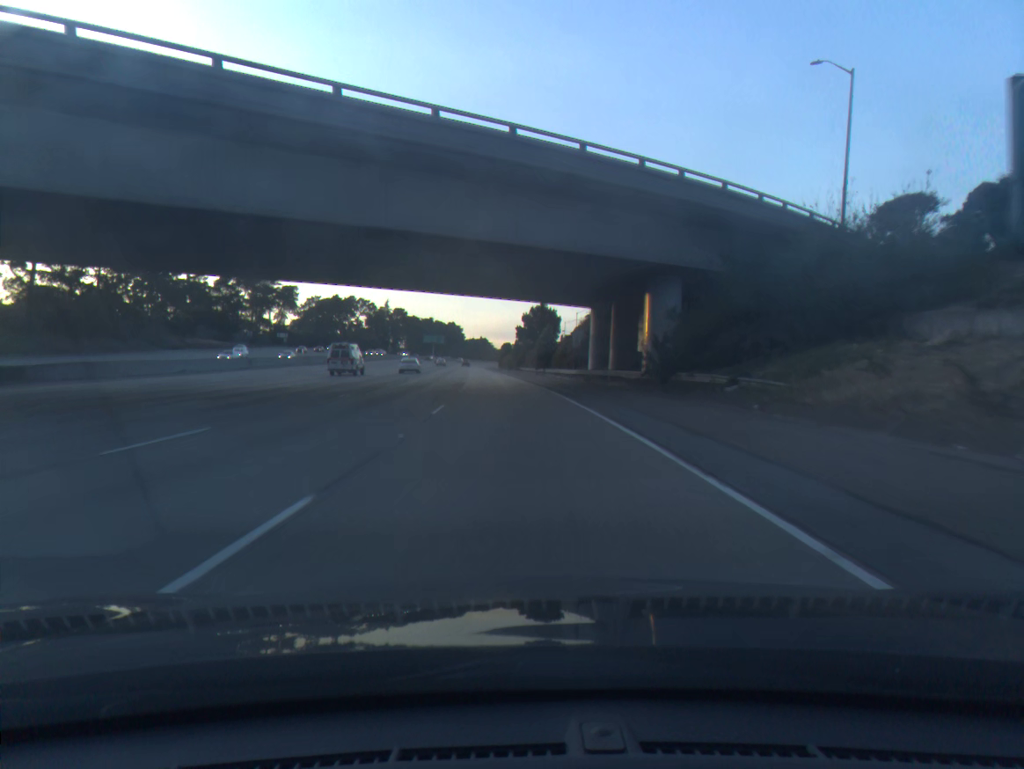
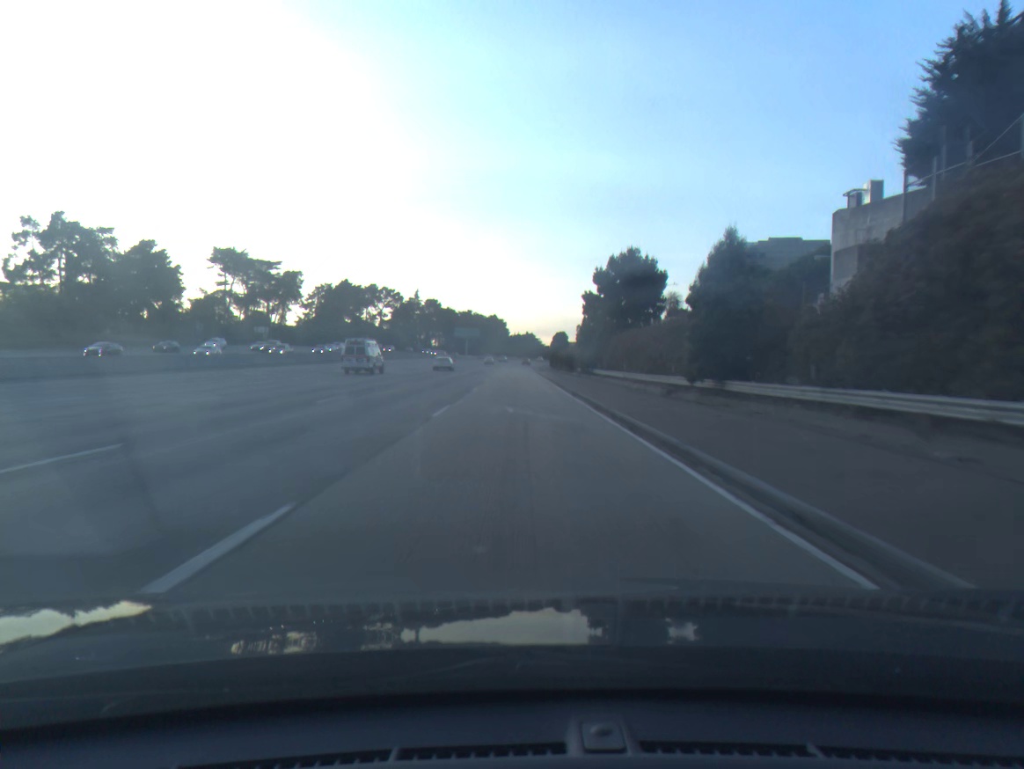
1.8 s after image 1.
(-1.9, +57.9) m; -3°
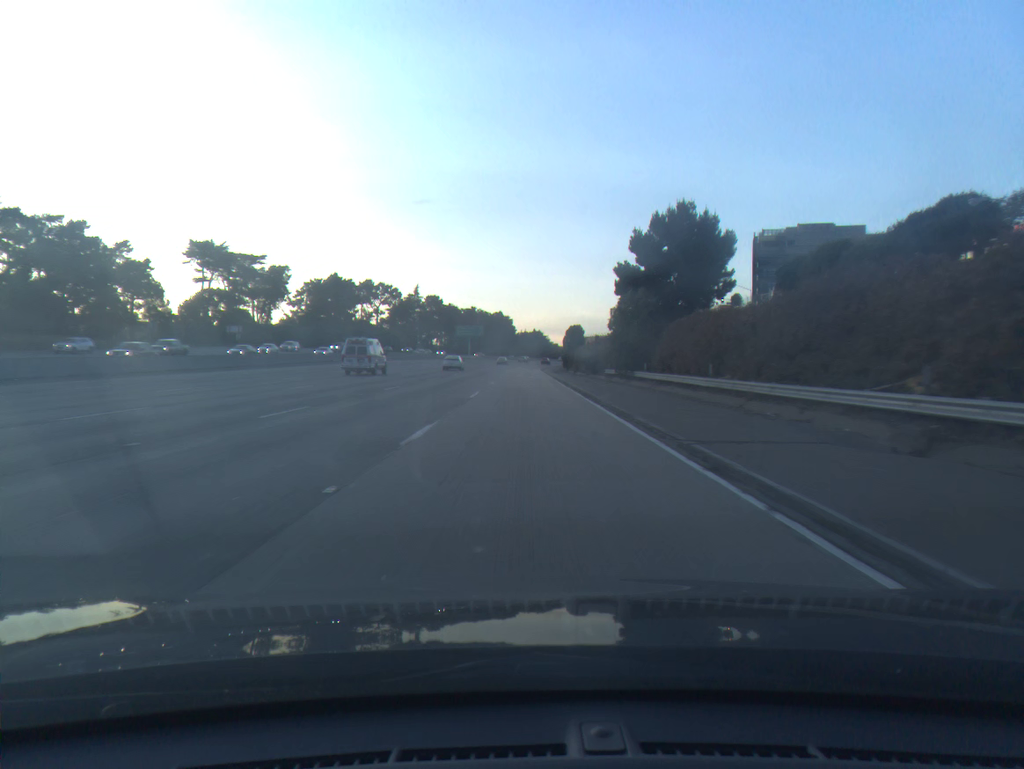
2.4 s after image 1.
(-0.1, +19.7) m; -1°
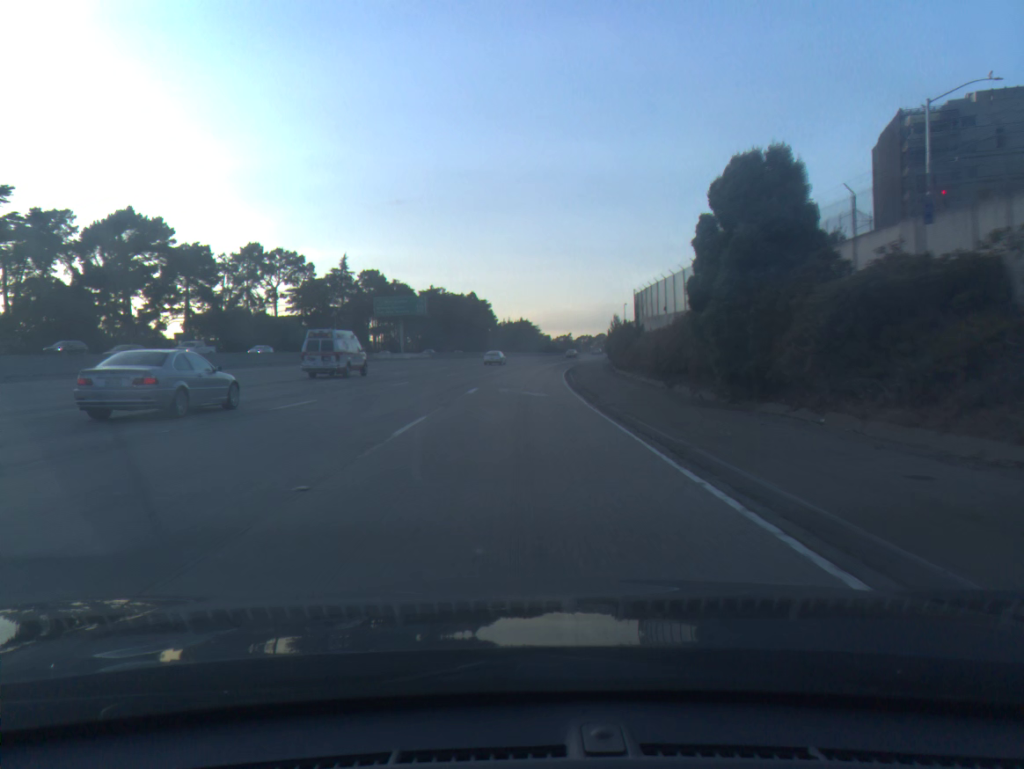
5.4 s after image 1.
(+0.7, +98.3) m; +1°
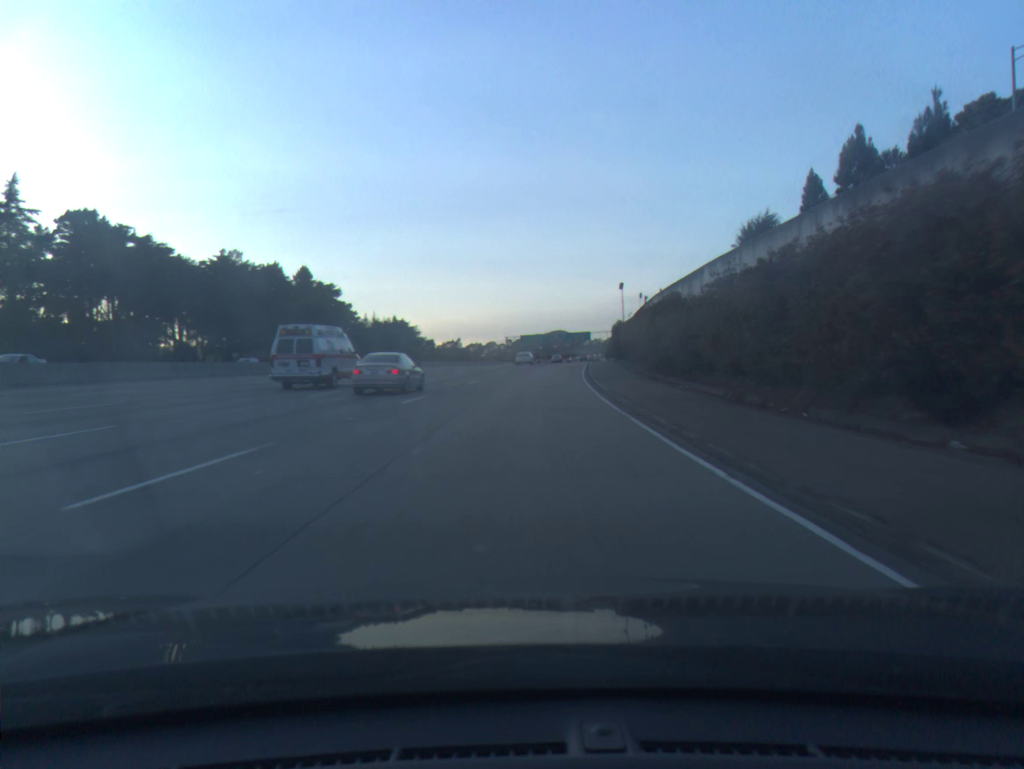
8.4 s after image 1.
(+5.0, +95.7) m; +8°
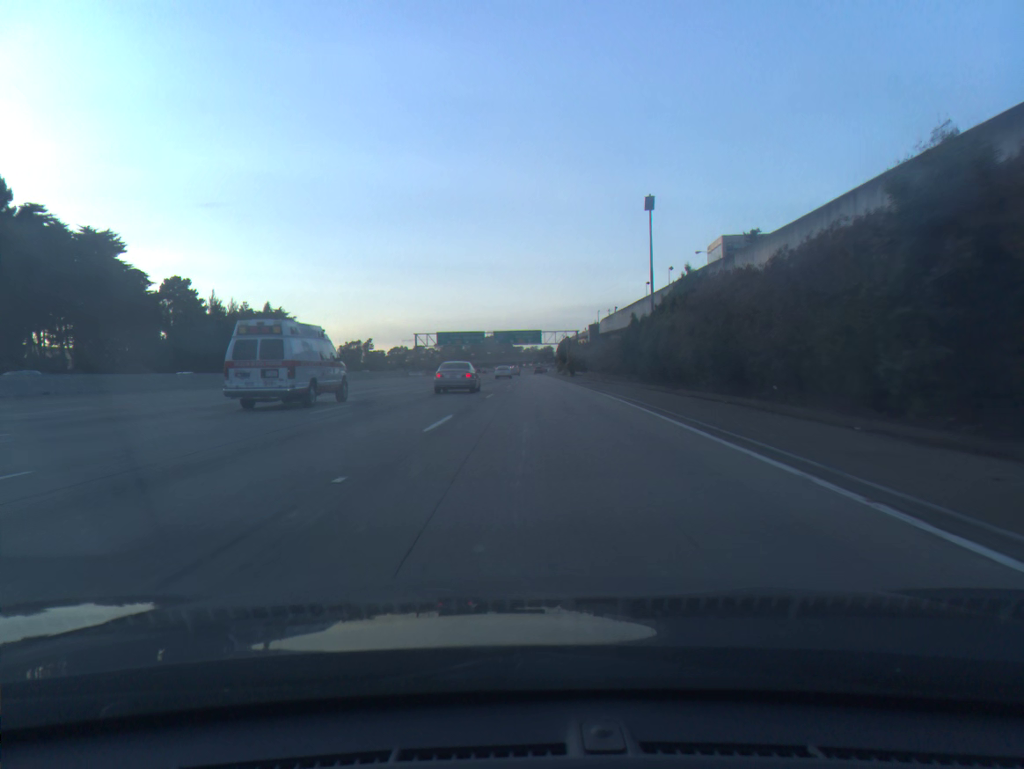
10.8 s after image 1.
(+3.7, +77.1) m; +5°
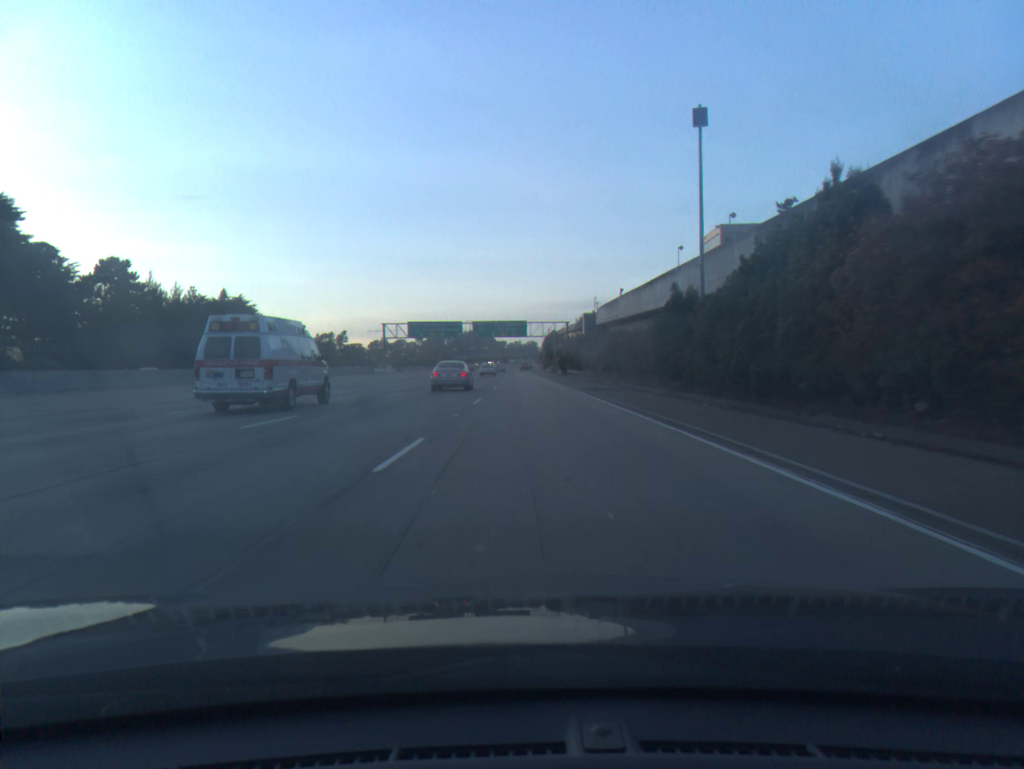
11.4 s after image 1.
(+0.2, +19.3) m; +1°
